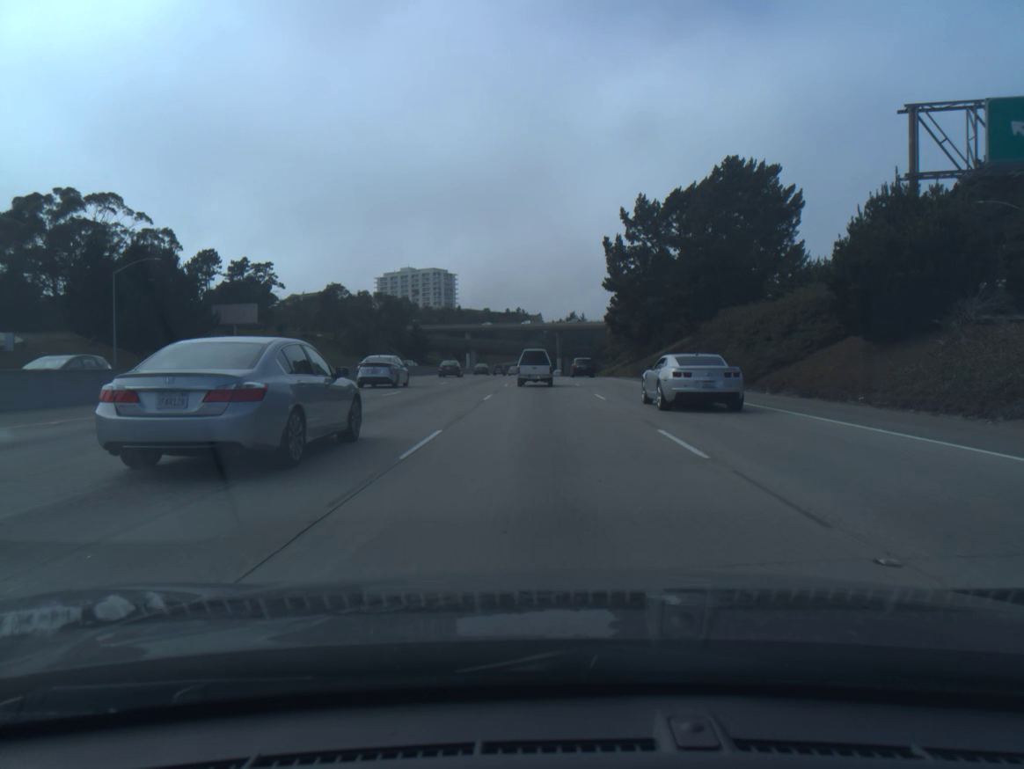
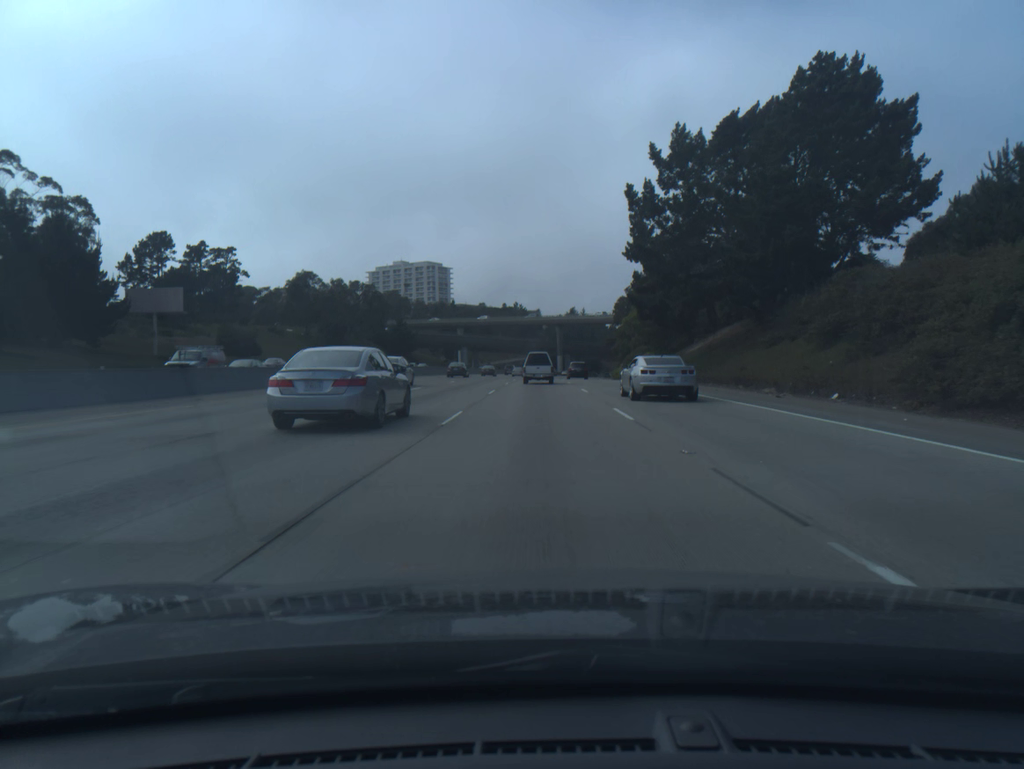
(0.0, +23.2) m; 0°
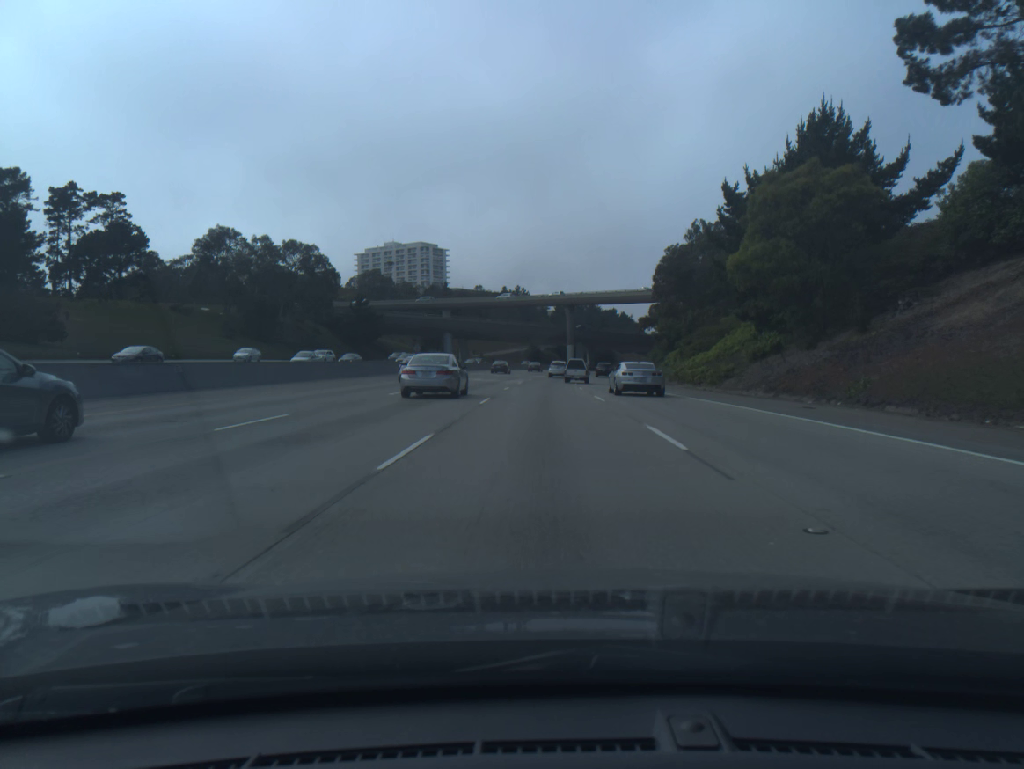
(-0.2, +48.7) m; 0°
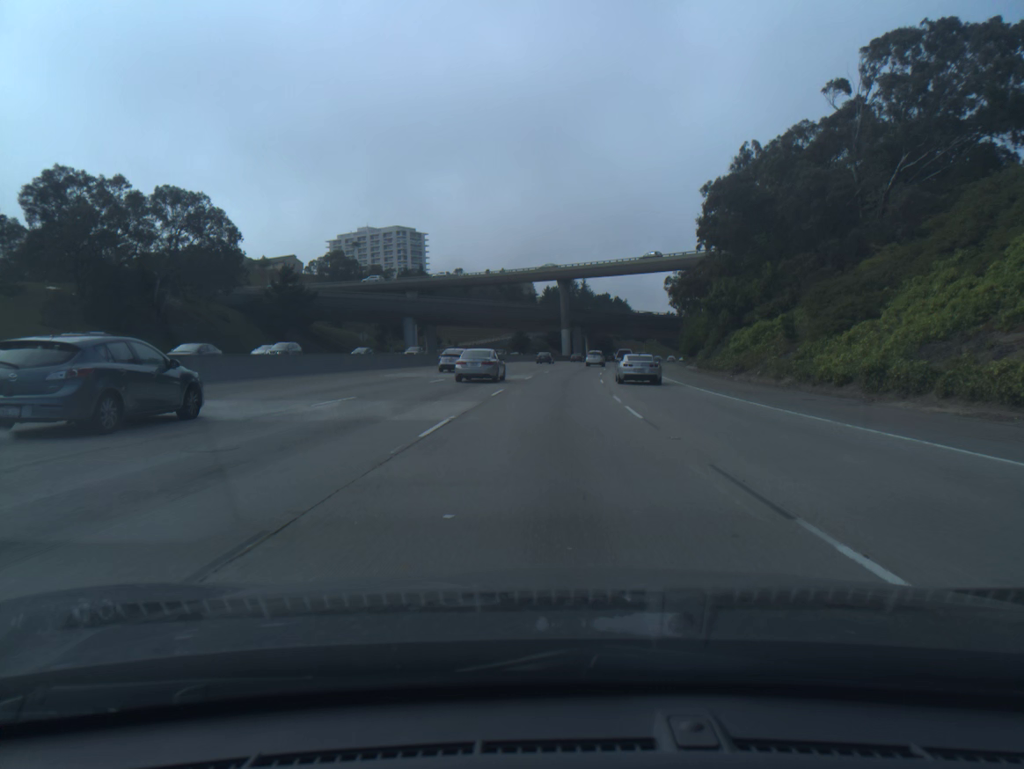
(+0.2, +38.4) m; +1°
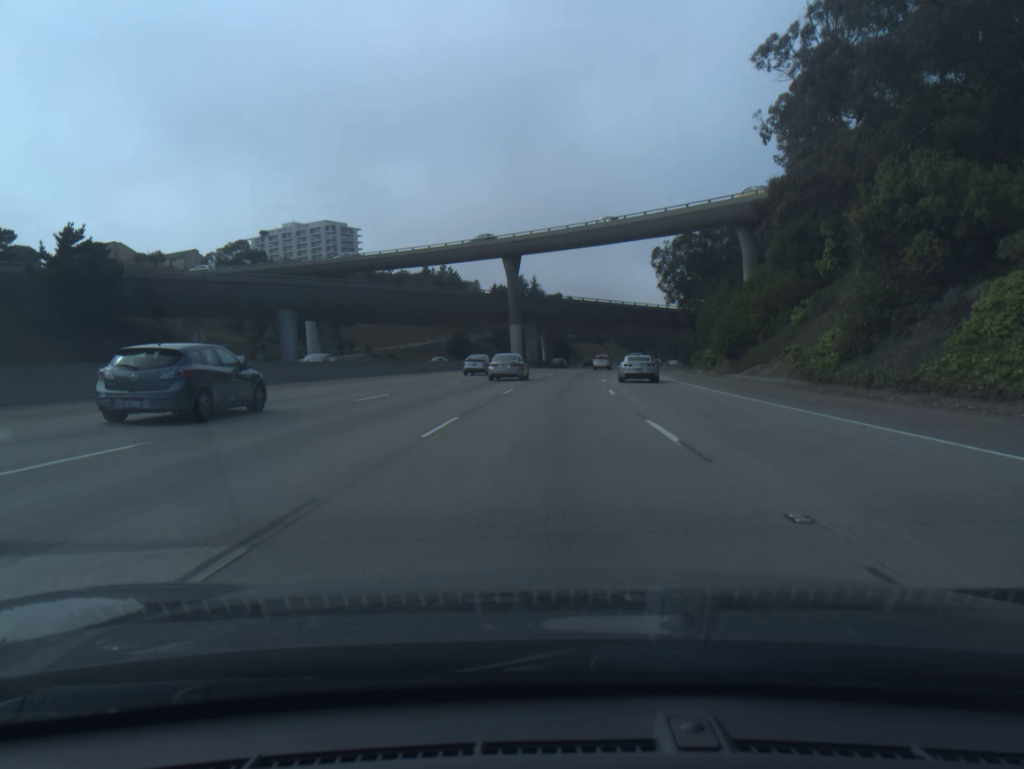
(+1.1, +40.1) m; +4°
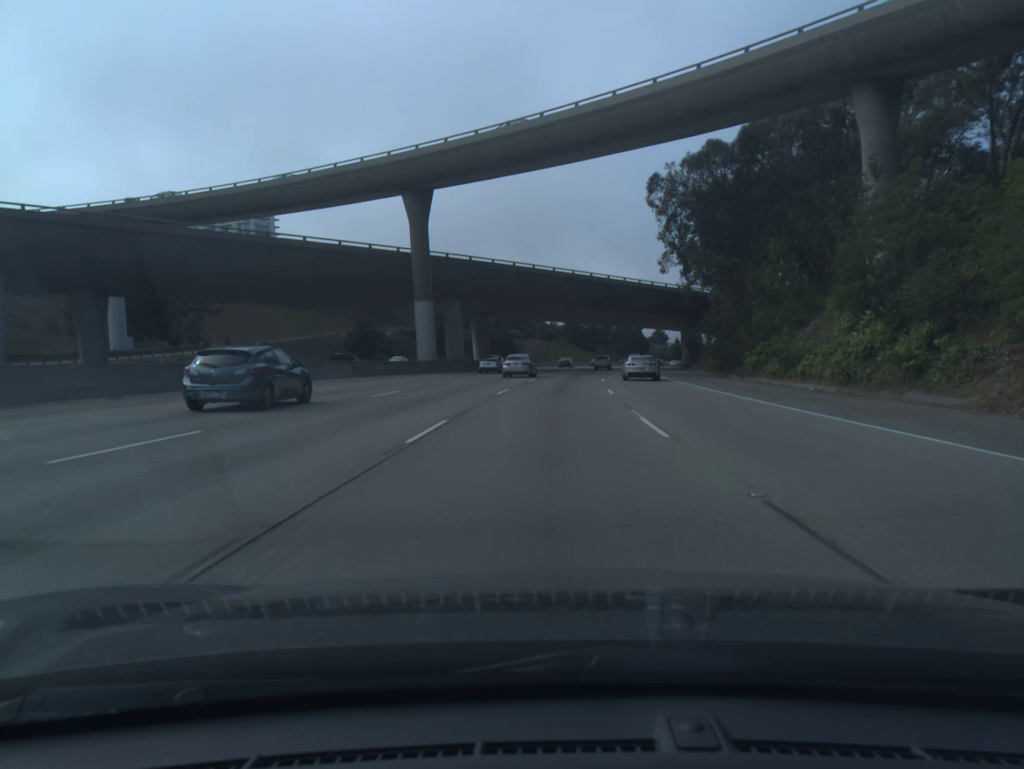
(+1.5, +41.5) m; +4°
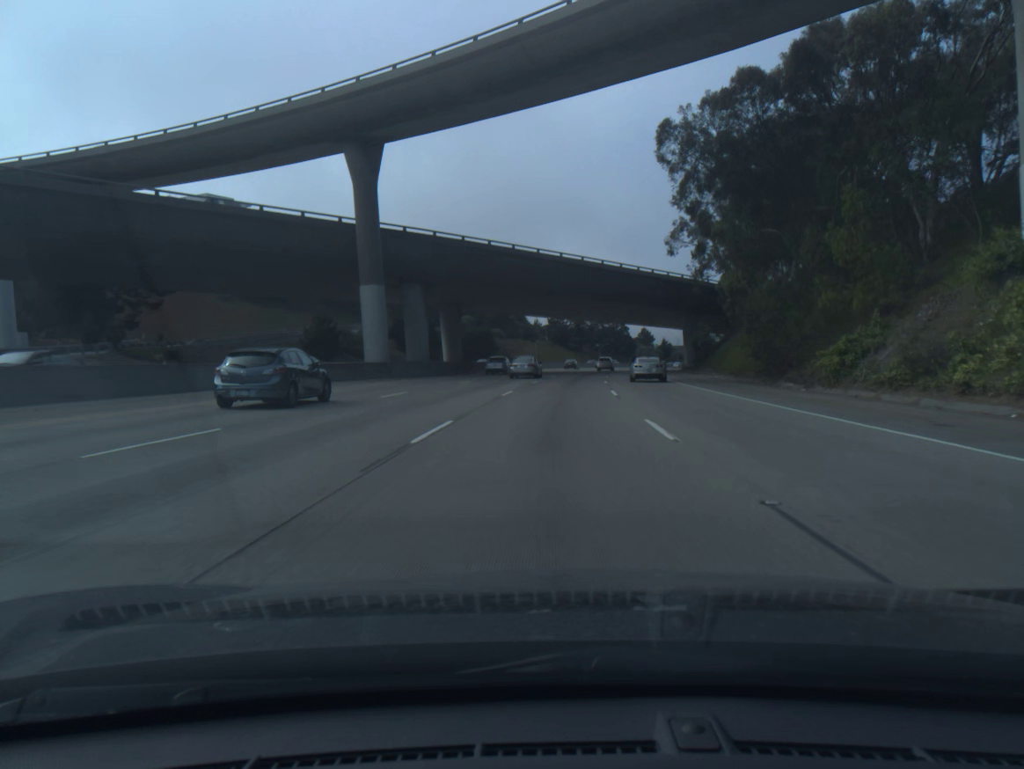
(+0.1, +14.1) m; +1°
